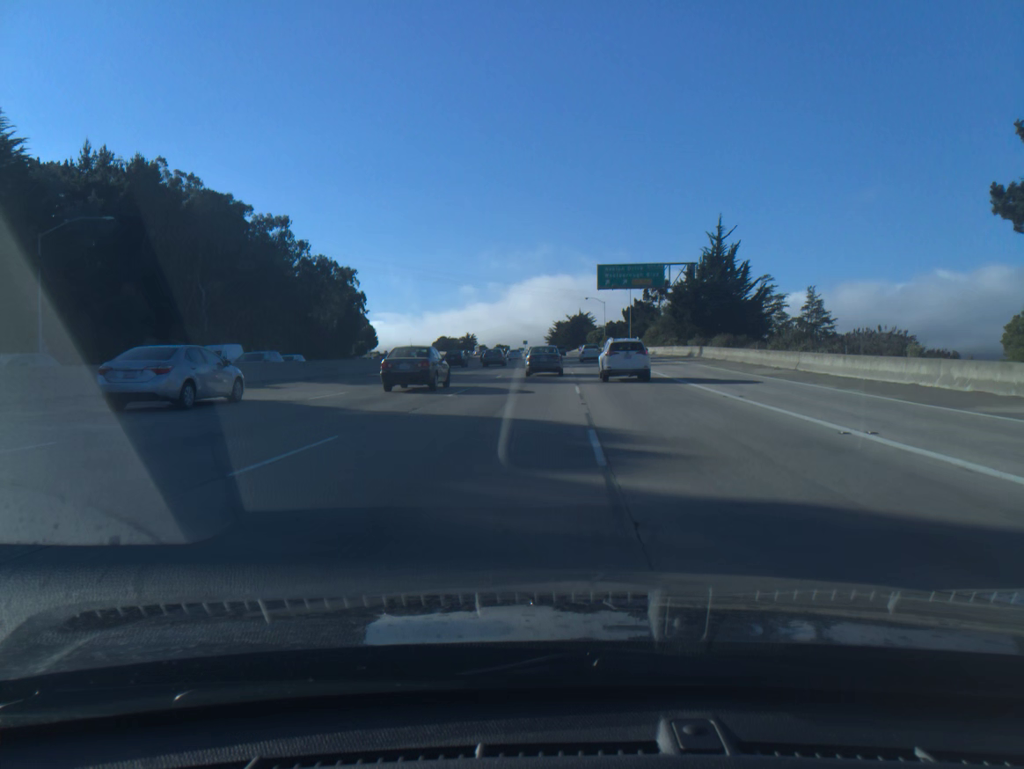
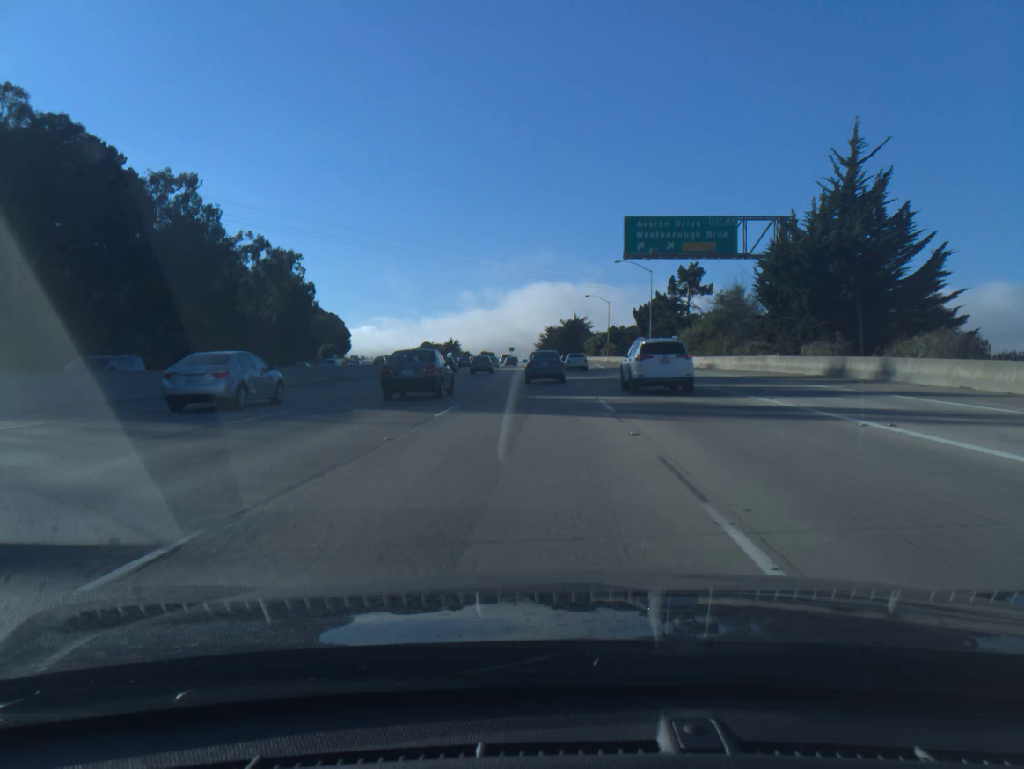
(+0.2, +35.9) m; +1°
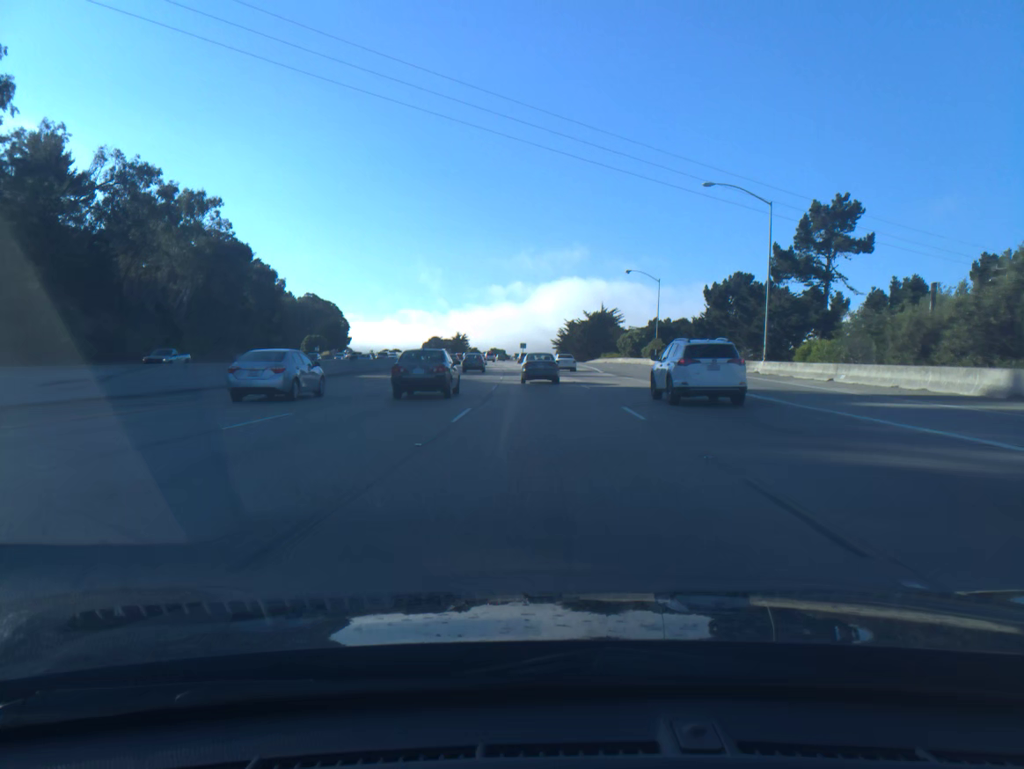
(-0.2, +45.3) m; -1°
